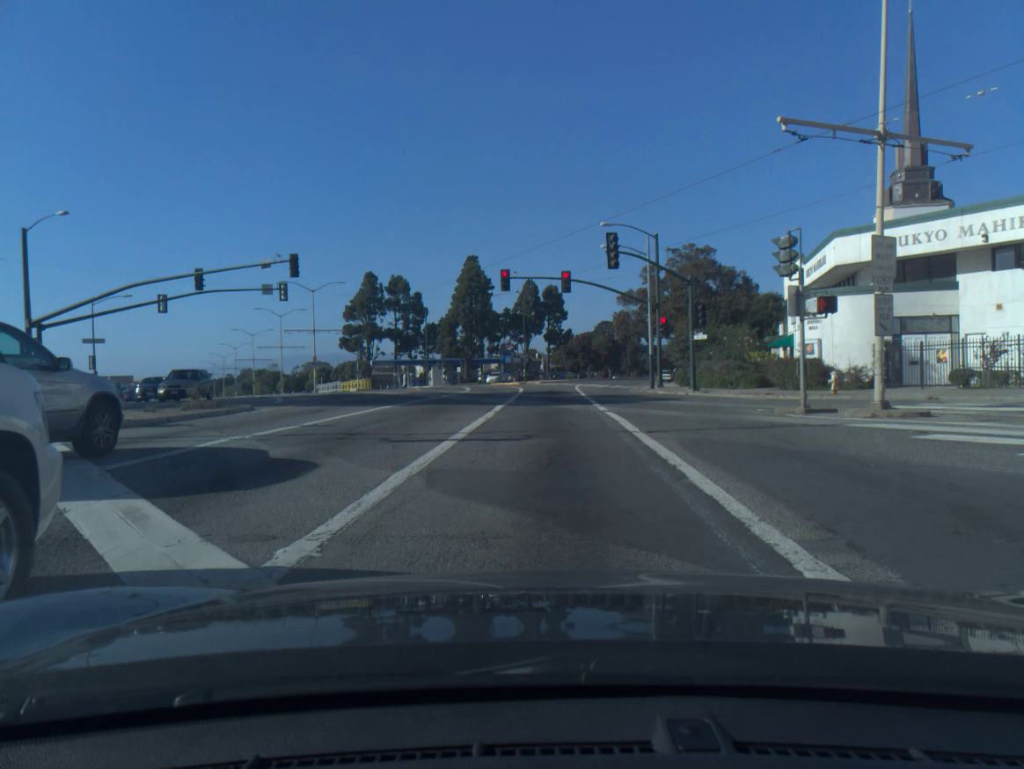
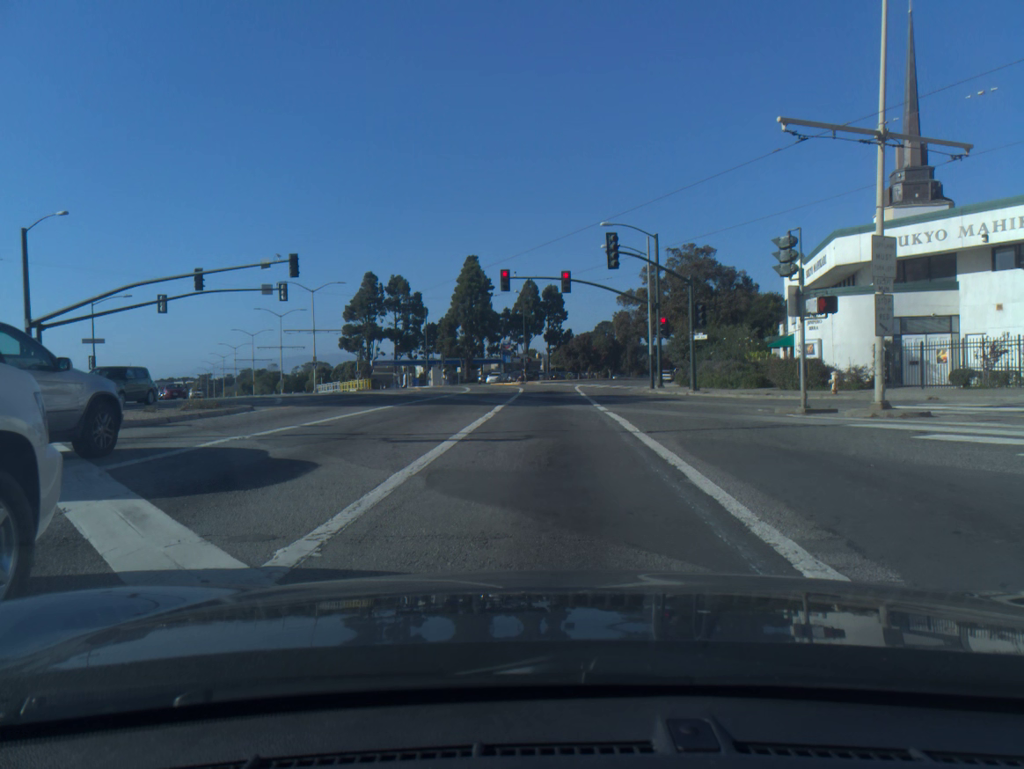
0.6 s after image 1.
(0.0, 0.0) m; 0°
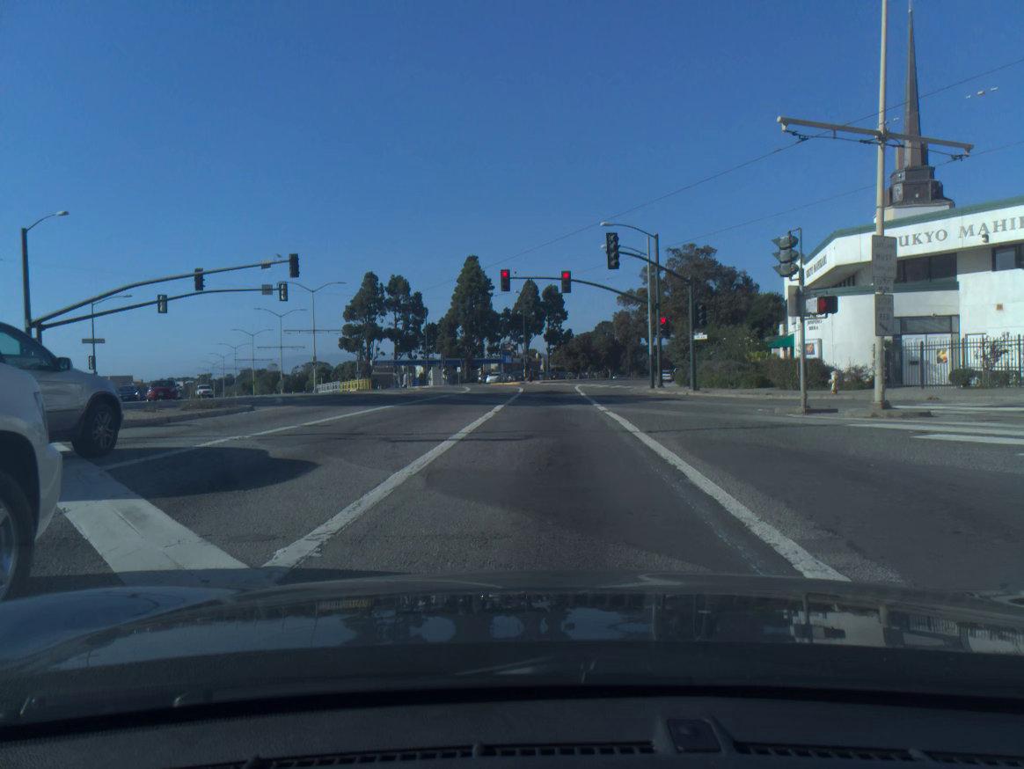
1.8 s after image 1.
(0.0, 0.0) m; 0°
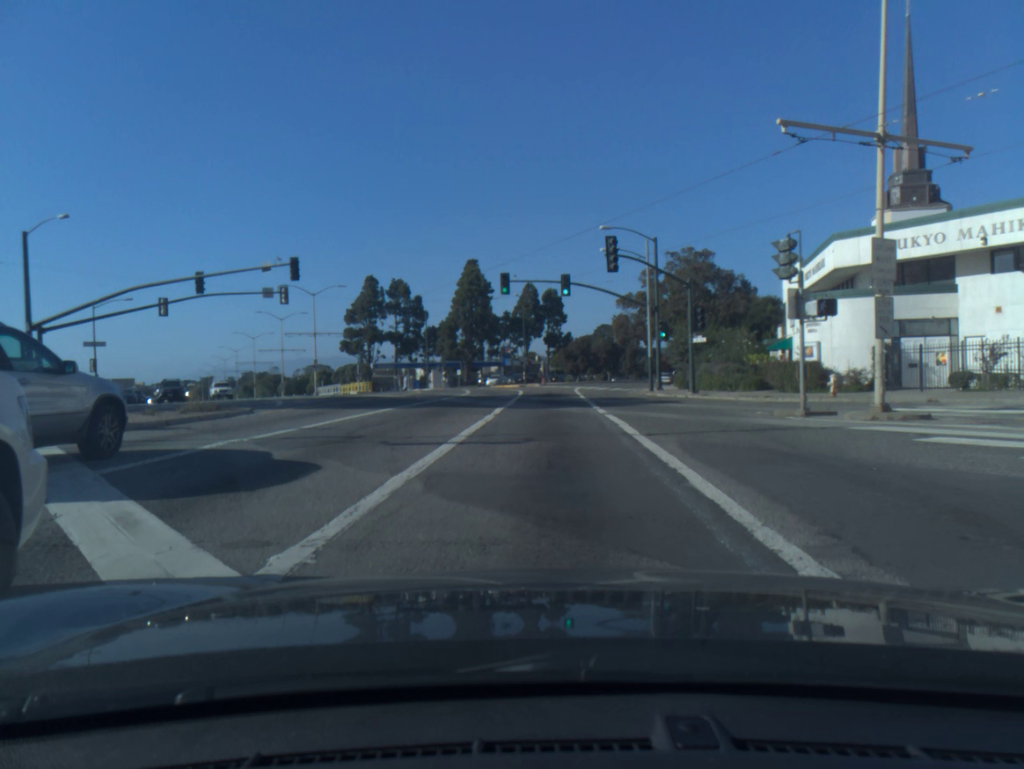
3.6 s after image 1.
(0.0, +0.1) m; 0°
